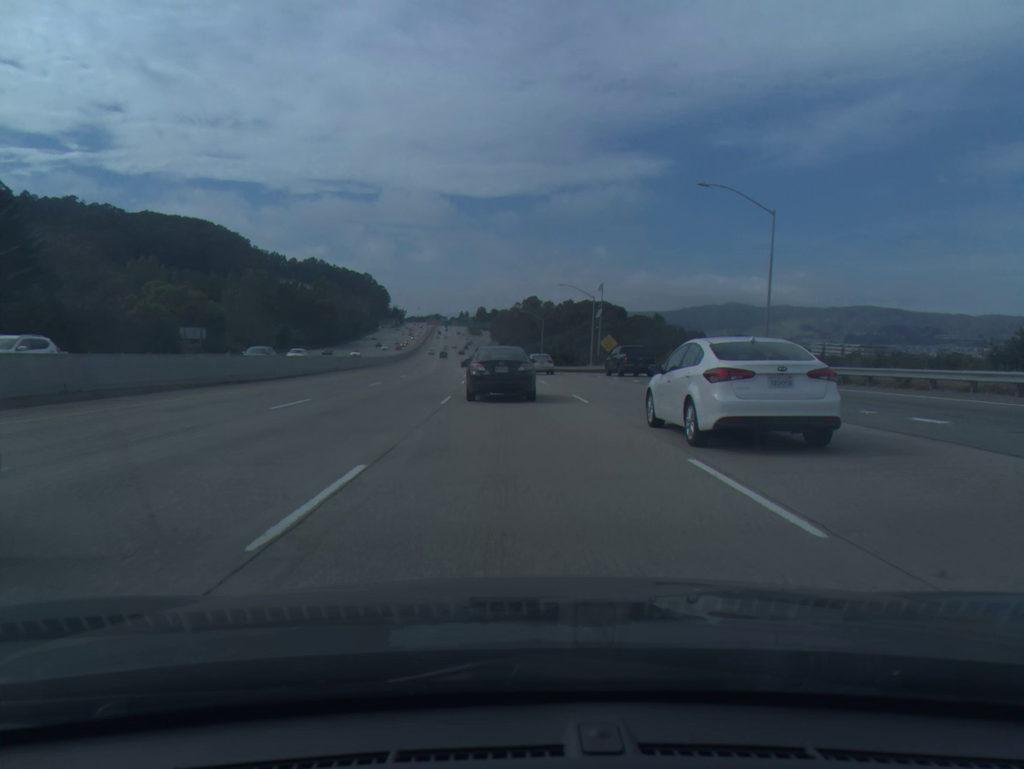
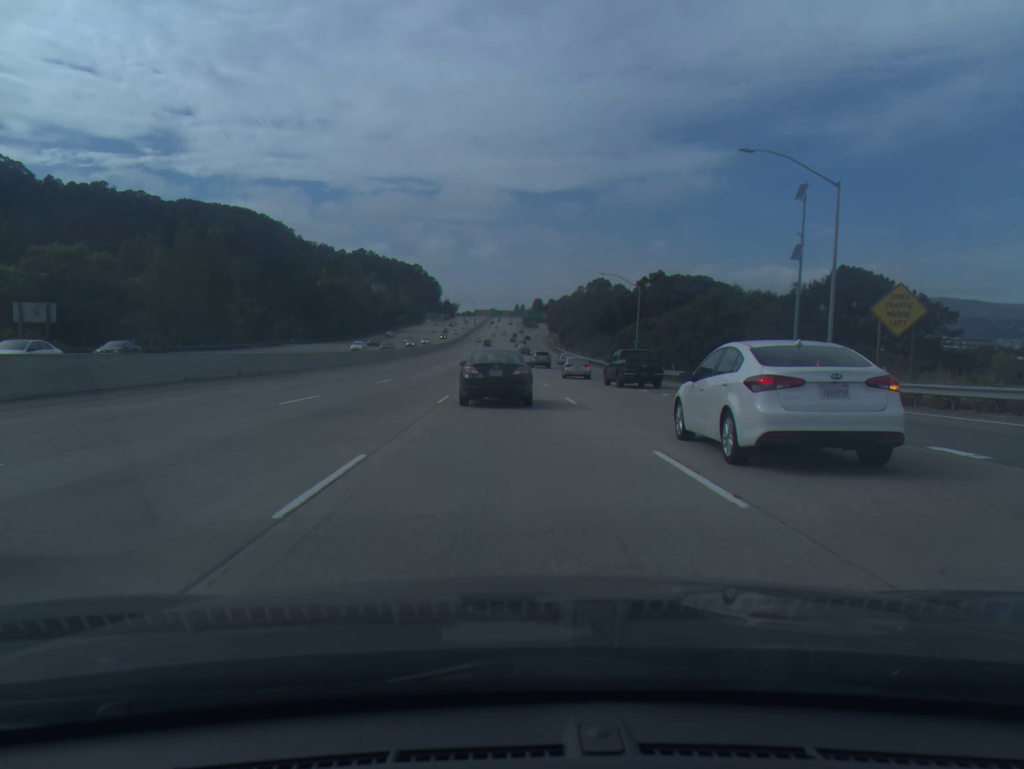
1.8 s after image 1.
(-2.1, +57.4) m; -4°
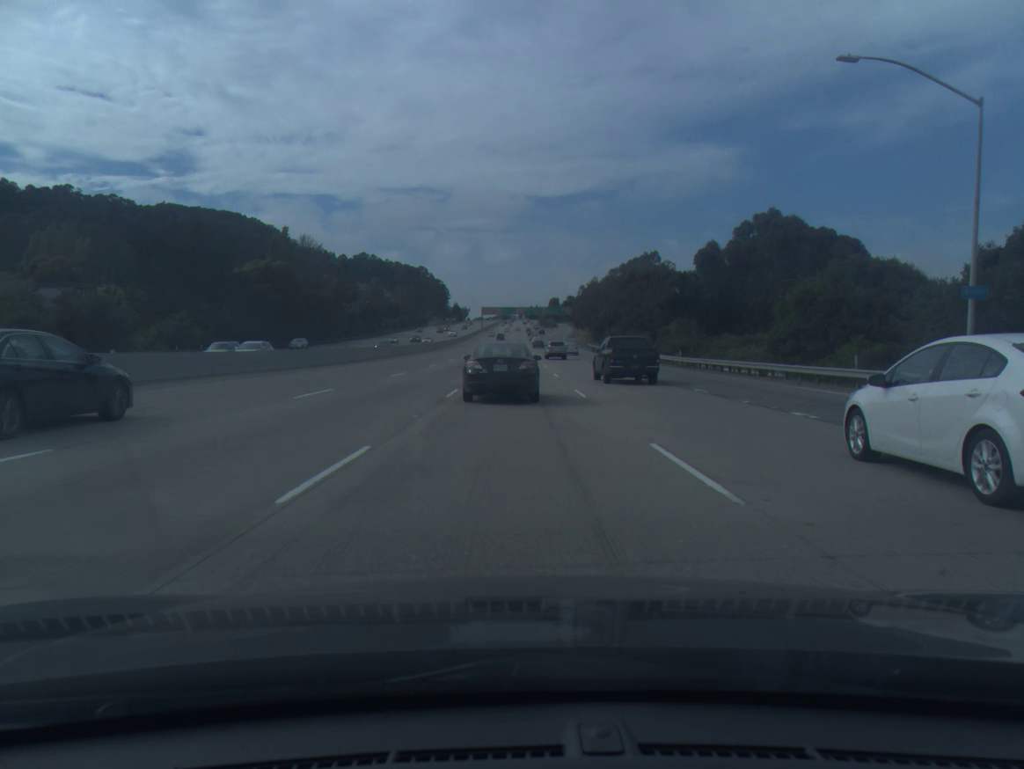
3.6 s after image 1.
(-1.0, +58.1) m; -1°
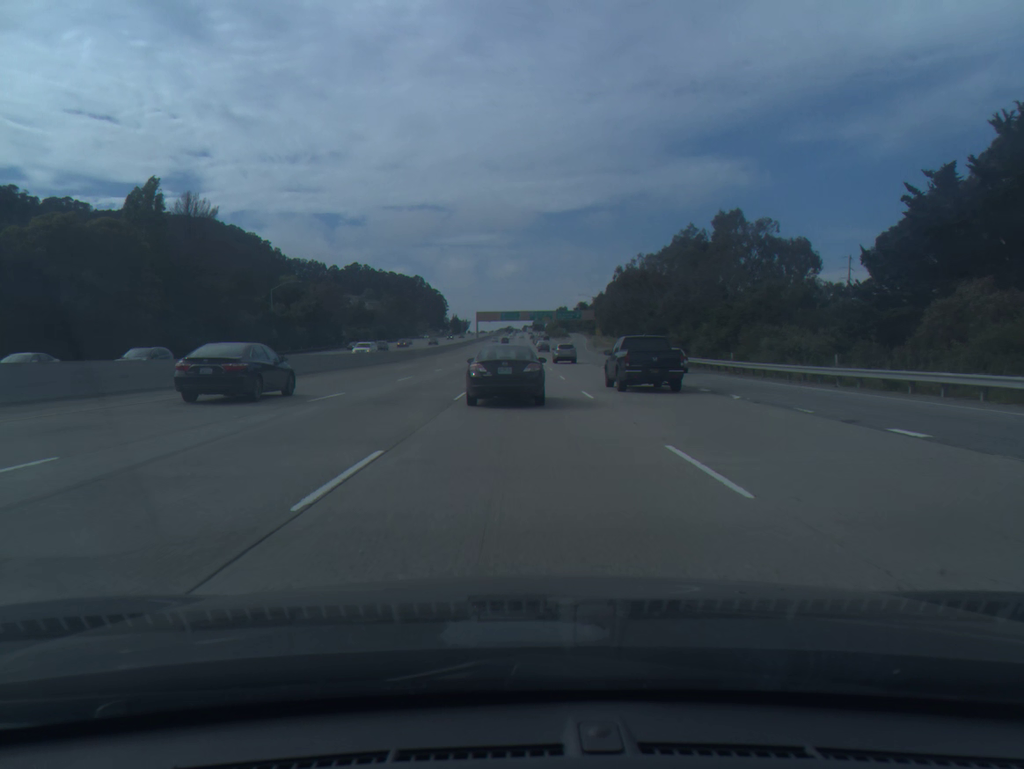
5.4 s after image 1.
(0.0, +58.3) m; 0°
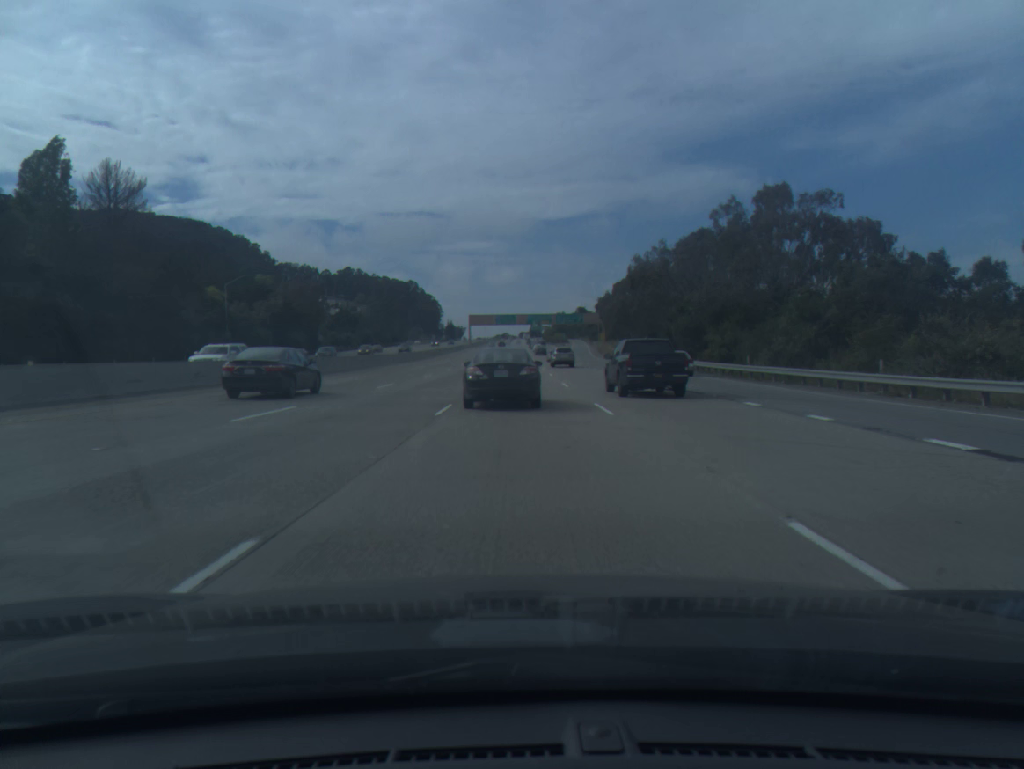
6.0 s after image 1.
(+0.1, +19.3) m; 0°
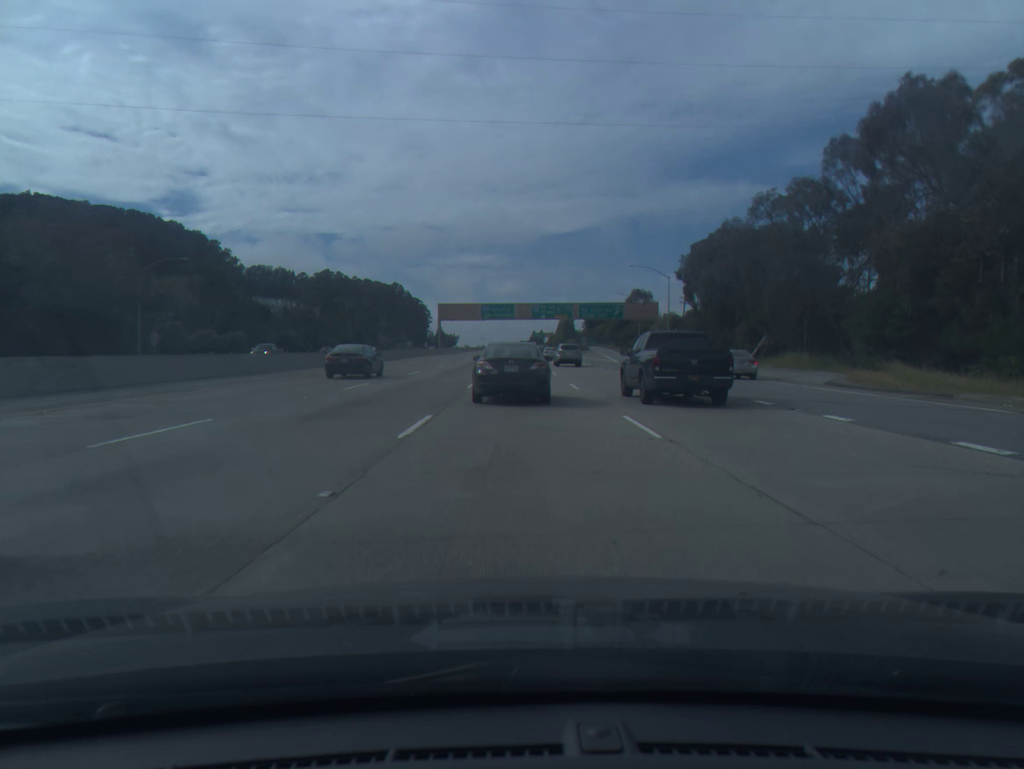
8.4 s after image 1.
(0.0, +78.0) m; 0°
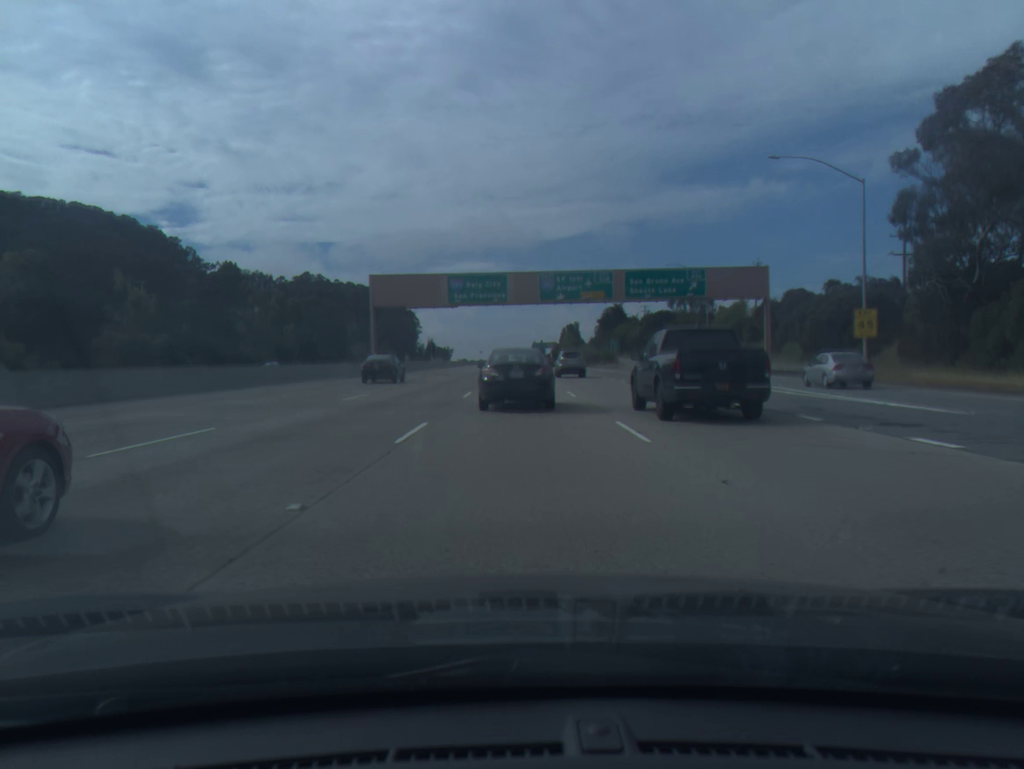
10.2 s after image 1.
(0.0, +58.3) m; 0°
